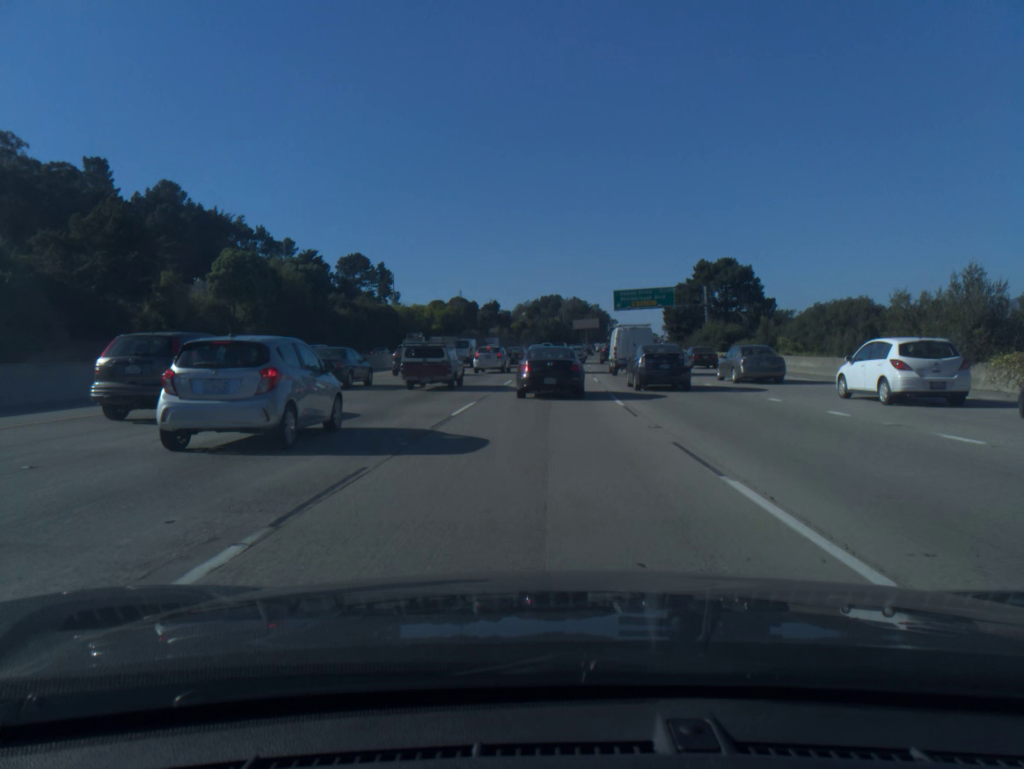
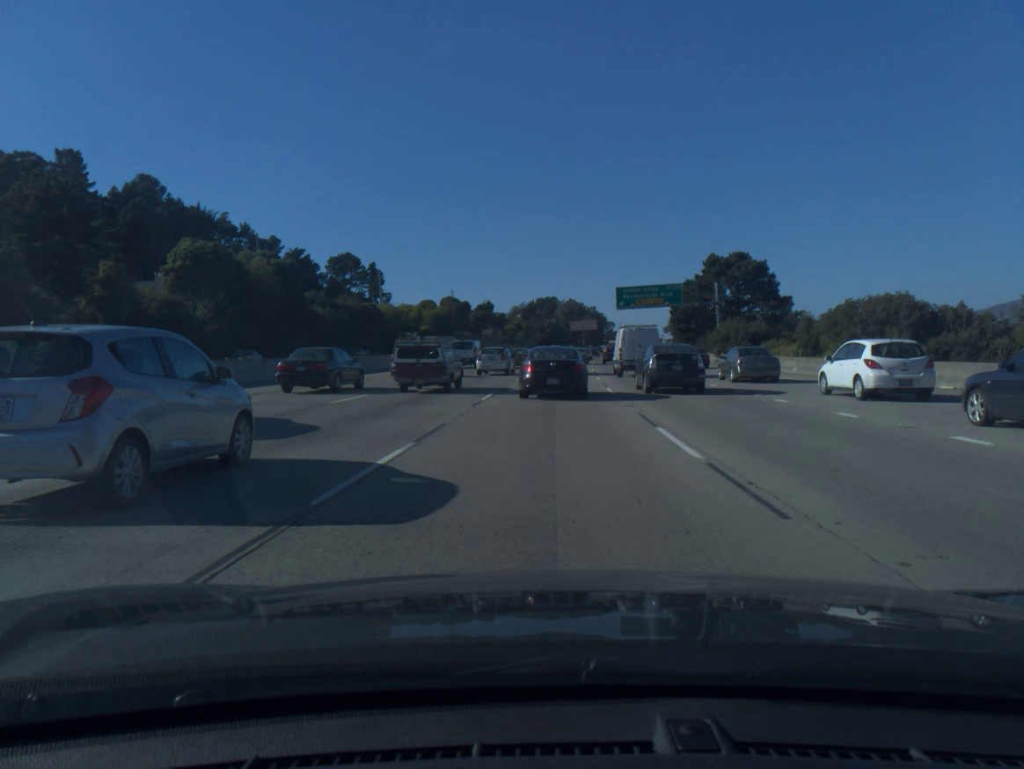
(0.0, +9.4) m; 0°
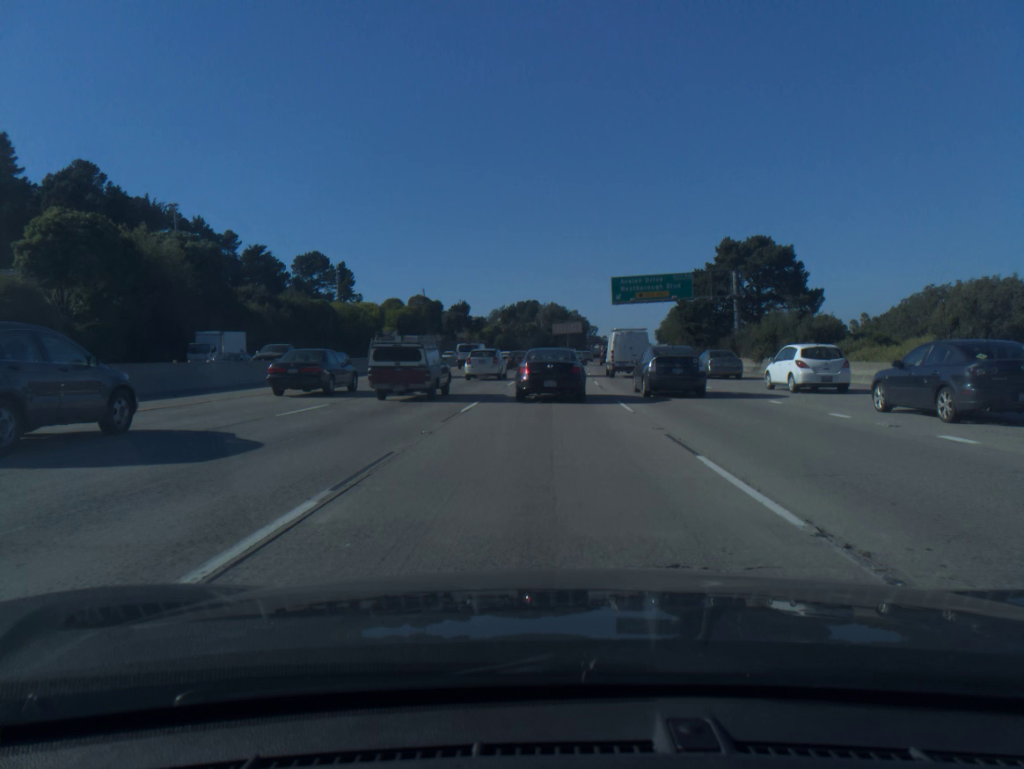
(+0.2, +18.2) m; +2°
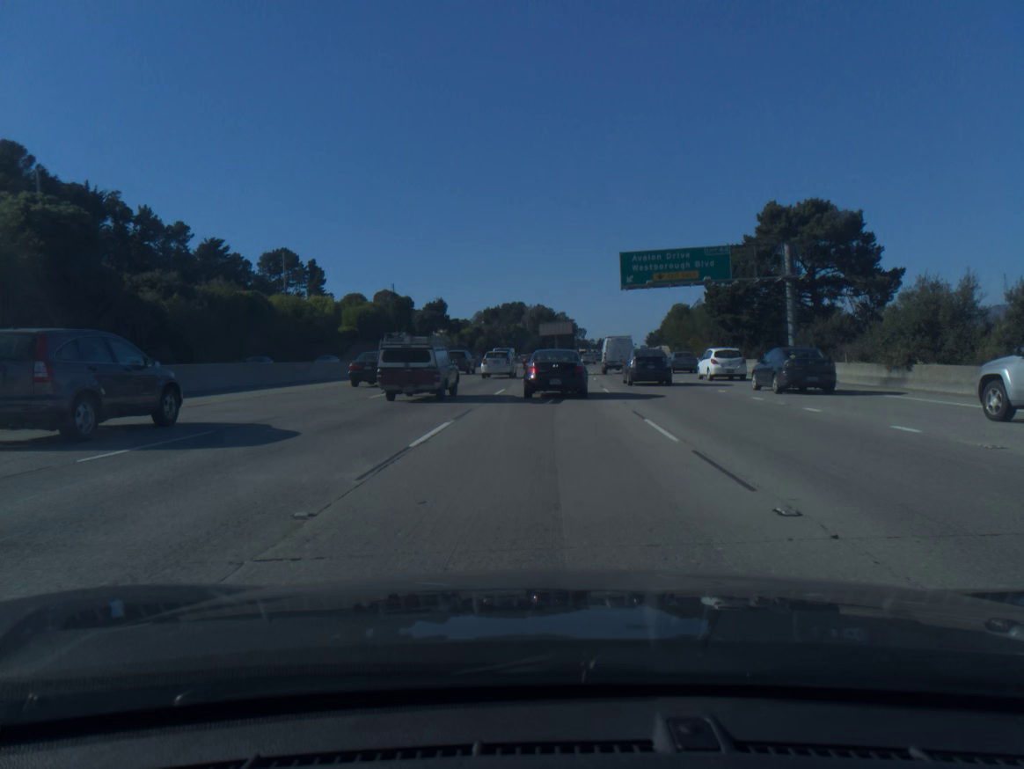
(+0.2, +21.3) m; +1°
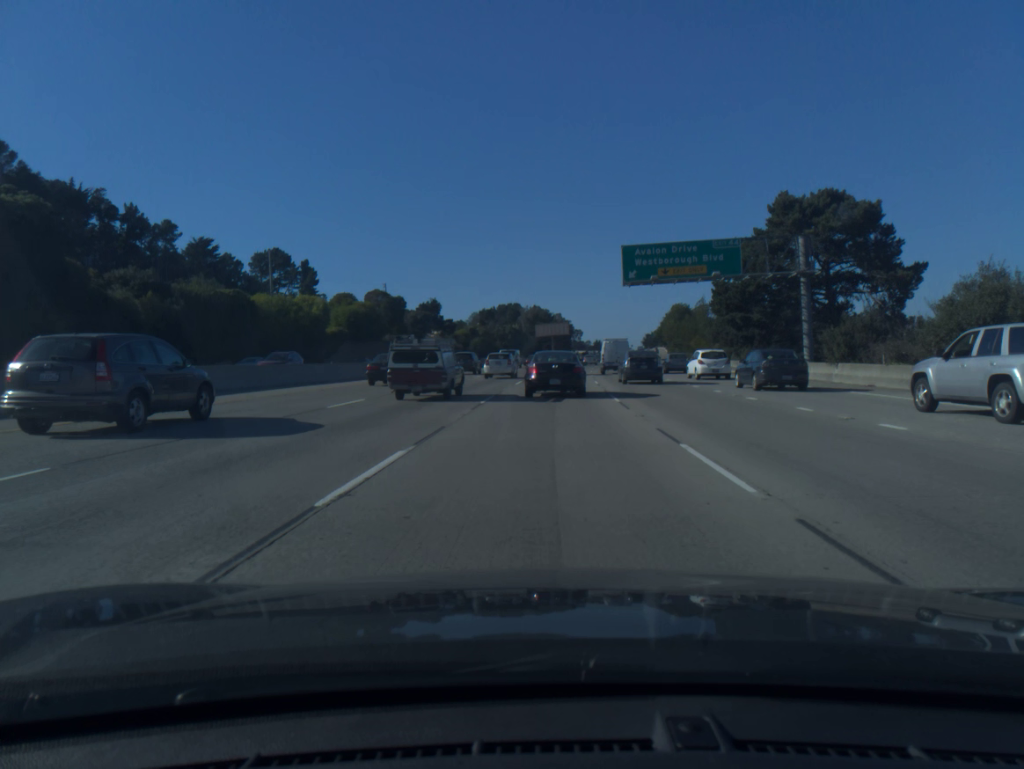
(0.0, +4.2) m; 0°
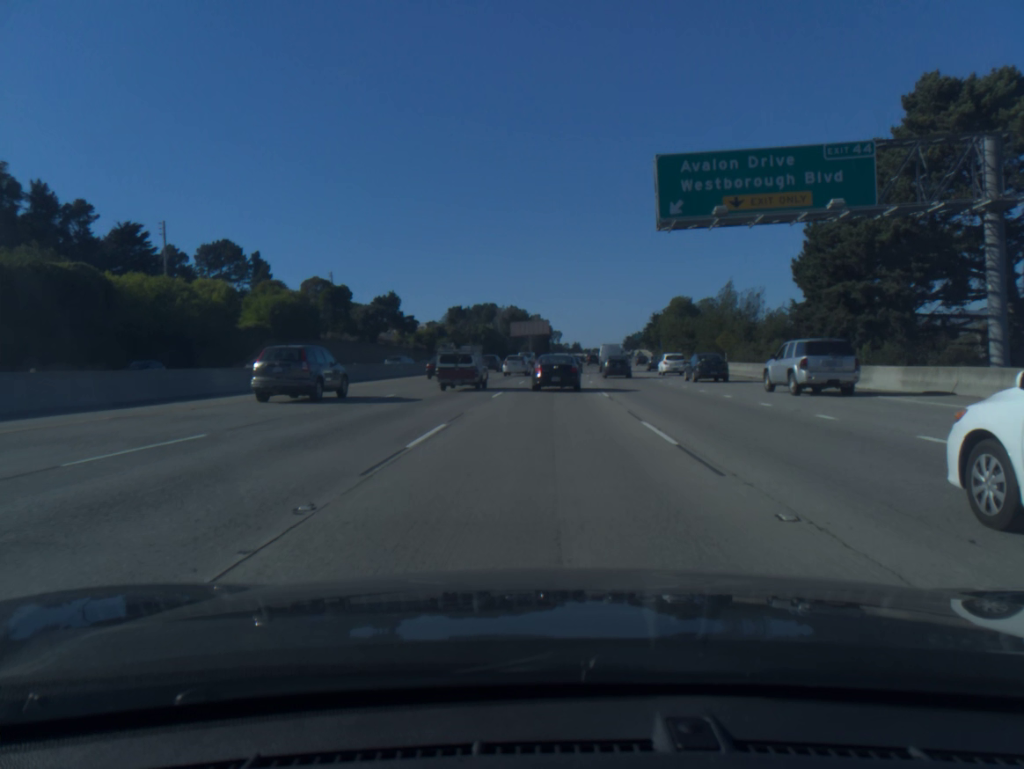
(+0.3, +24.6) m; +2°
